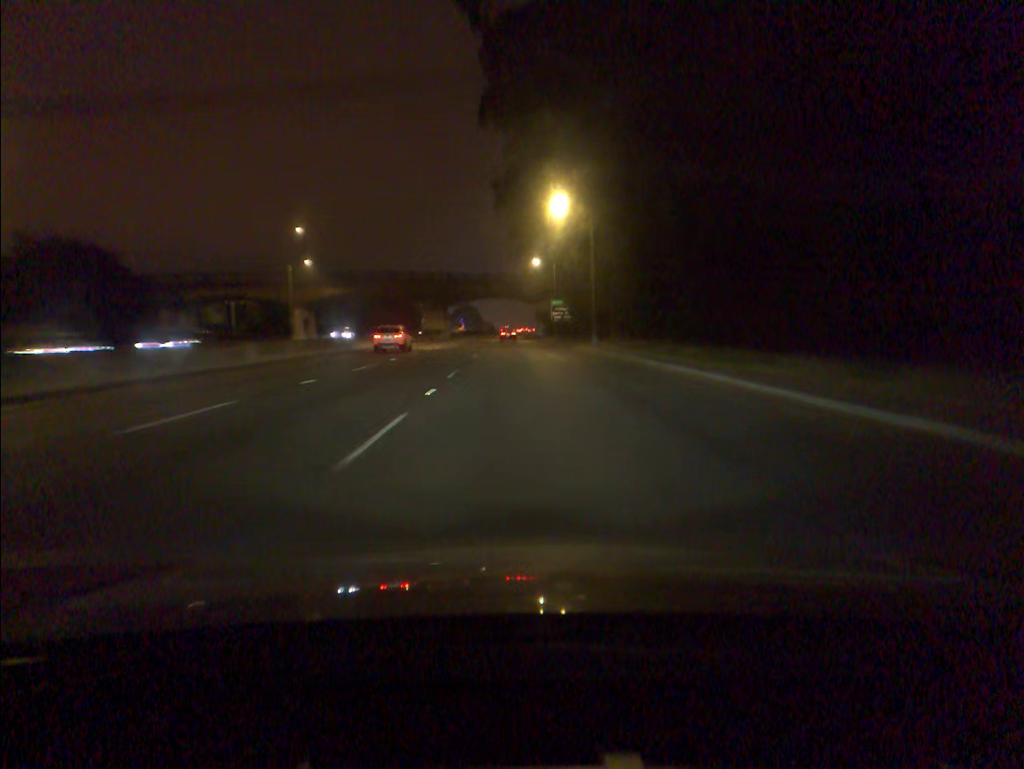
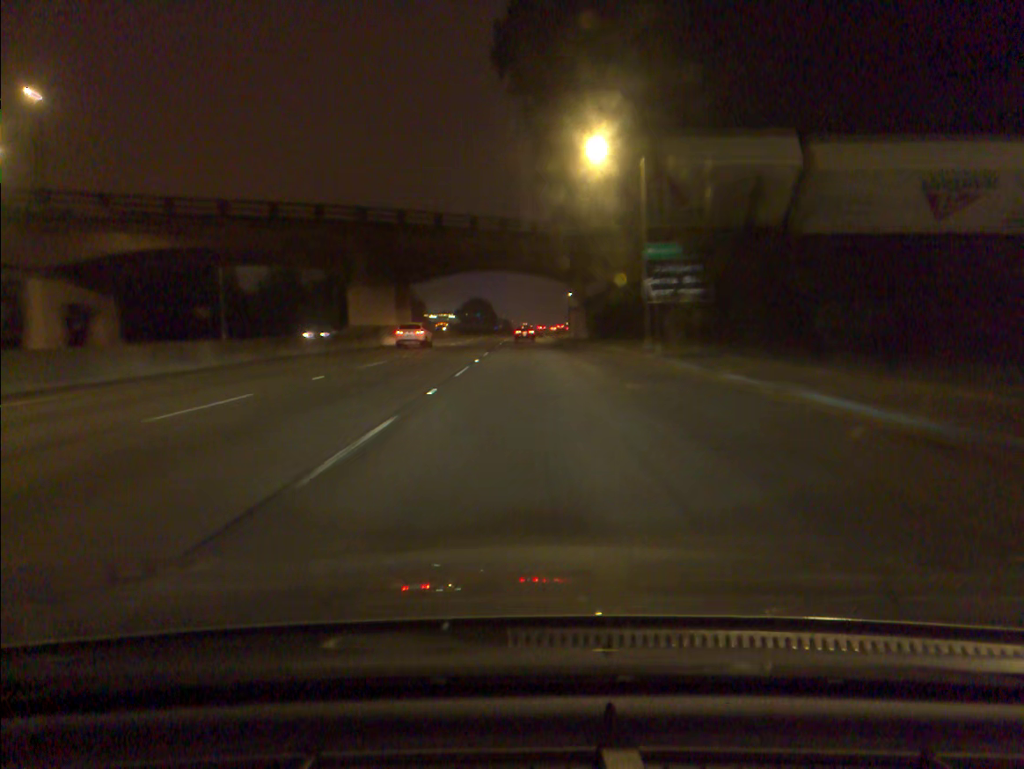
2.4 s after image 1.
(-0.6, +59.4) m; -1°
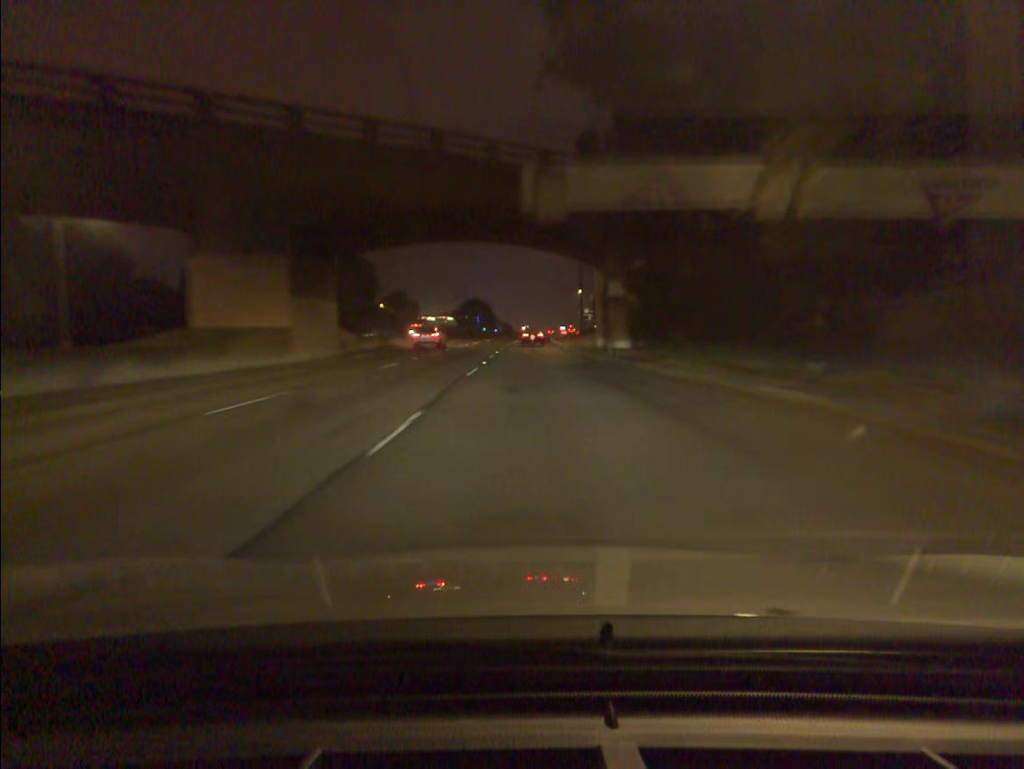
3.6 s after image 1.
(0.0, +27.9) m; 0°
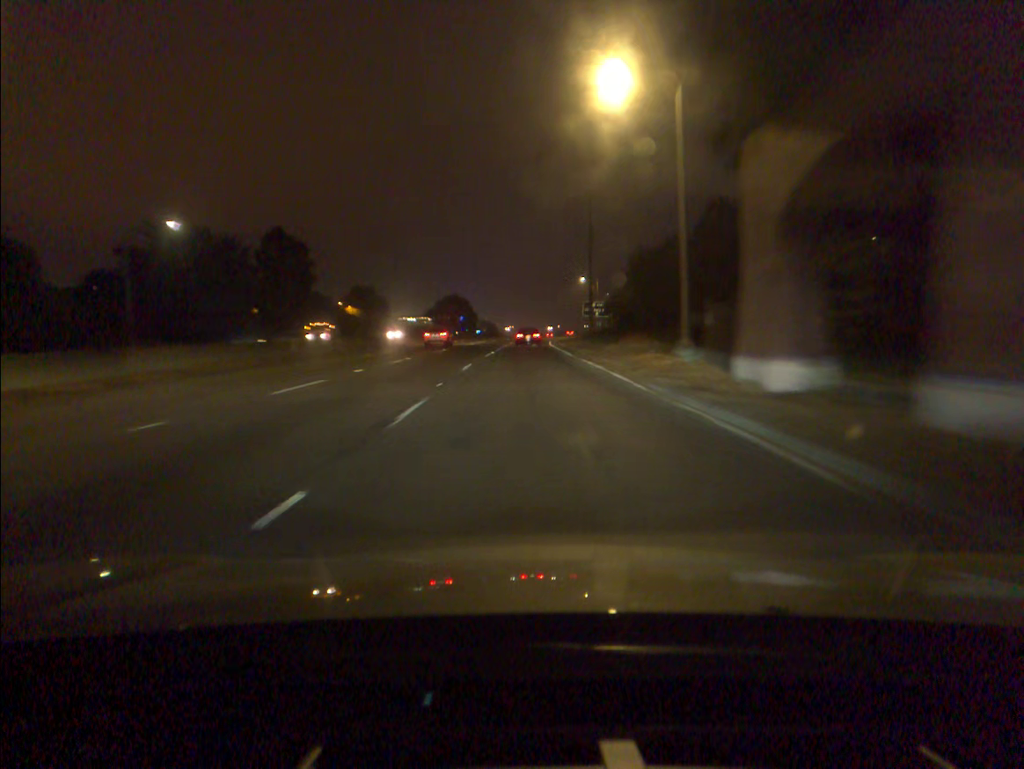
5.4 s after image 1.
(+0.2, +40.1) m; +1°
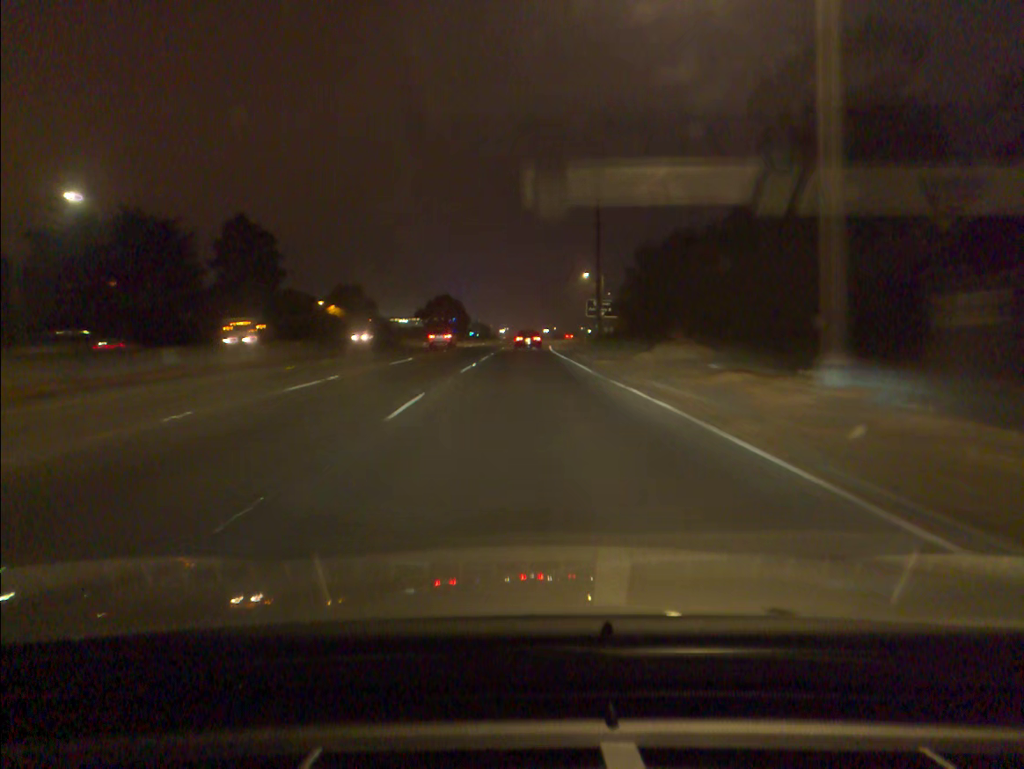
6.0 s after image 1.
(+0.1, +13.0) m; 0°
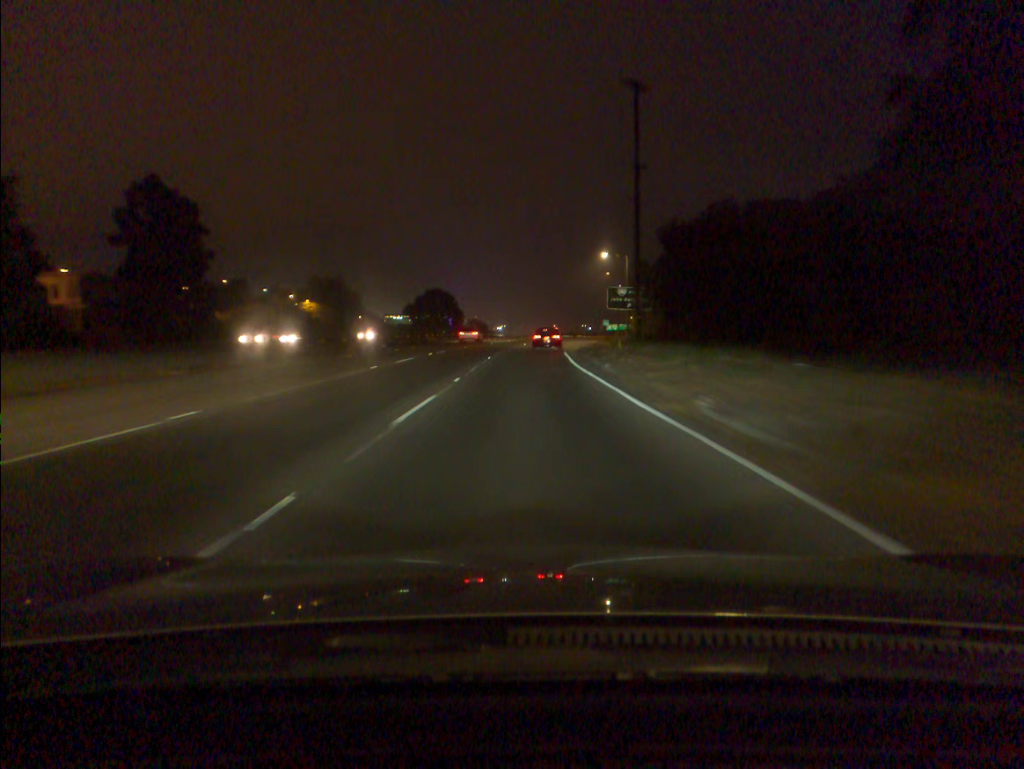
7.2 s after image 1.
(0.0, +25.4) m; 0°
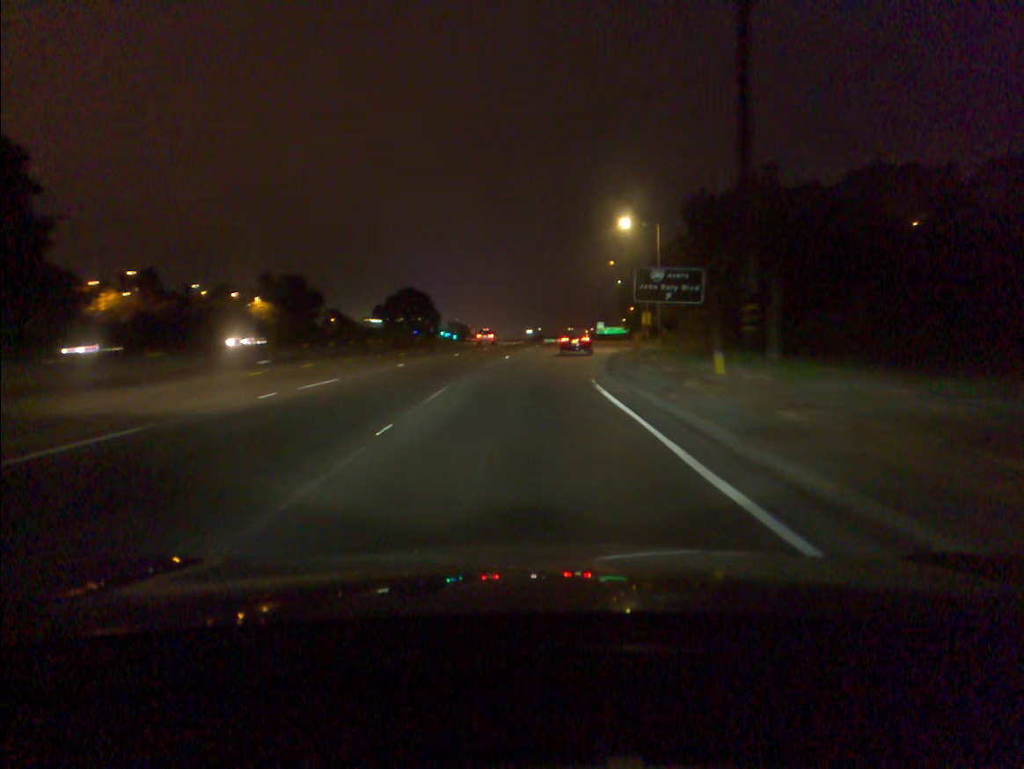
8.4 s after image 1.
(+0.2, +25.4) m; +1°
